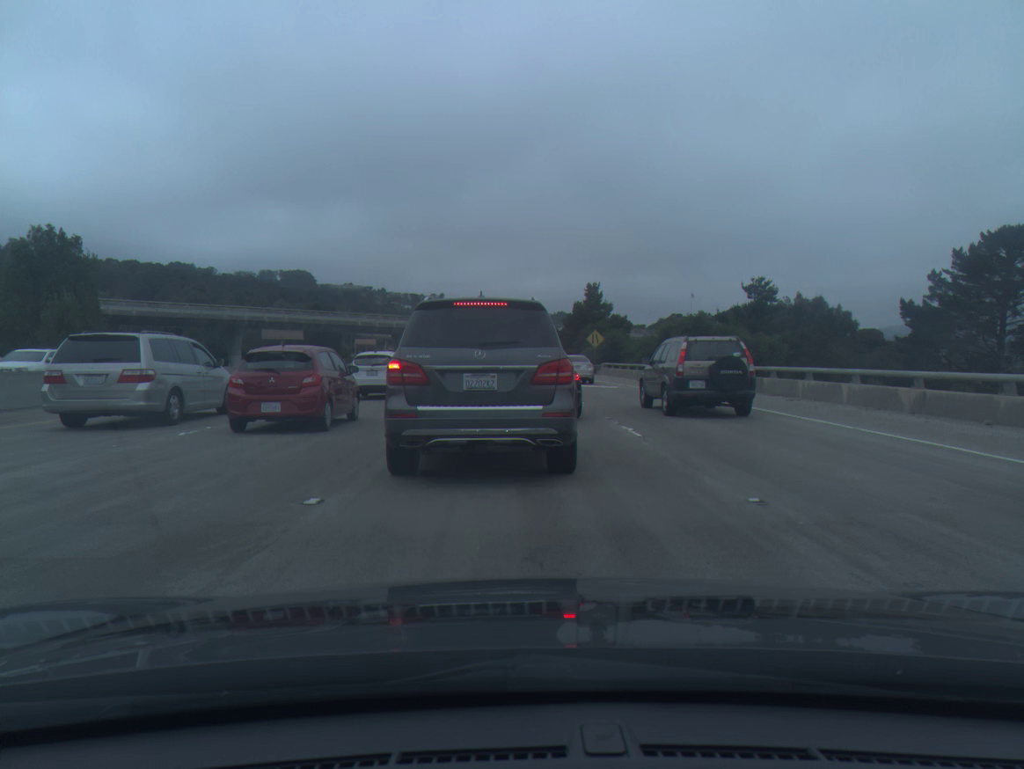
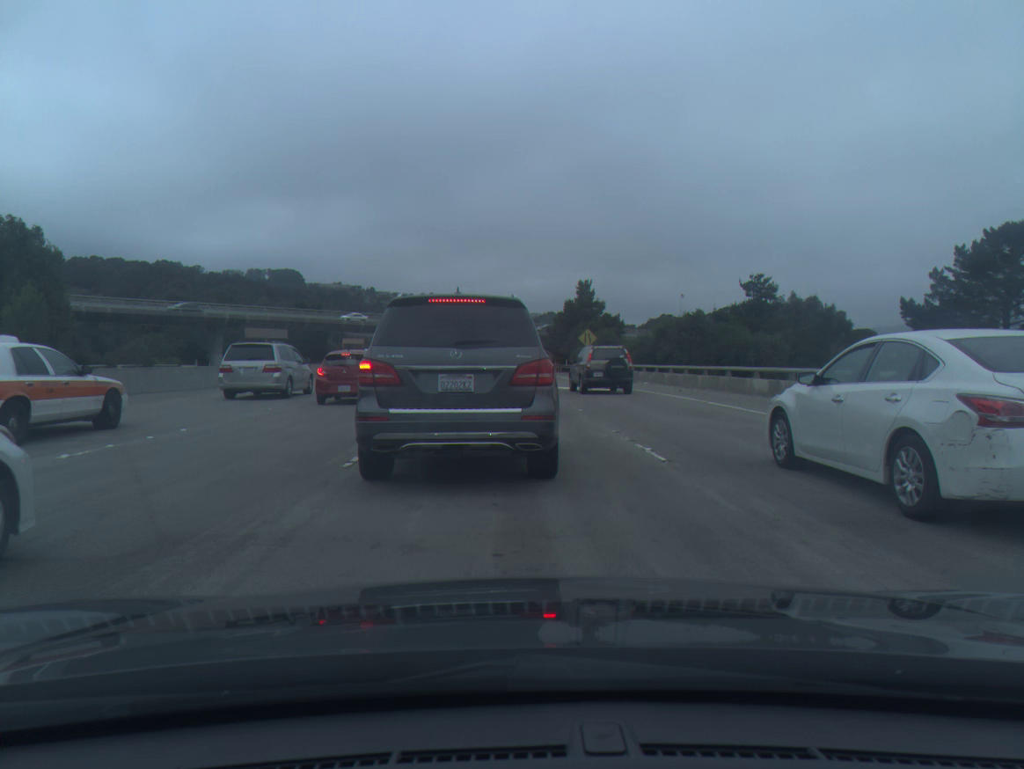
(+0.1, +2.9) m; +1°
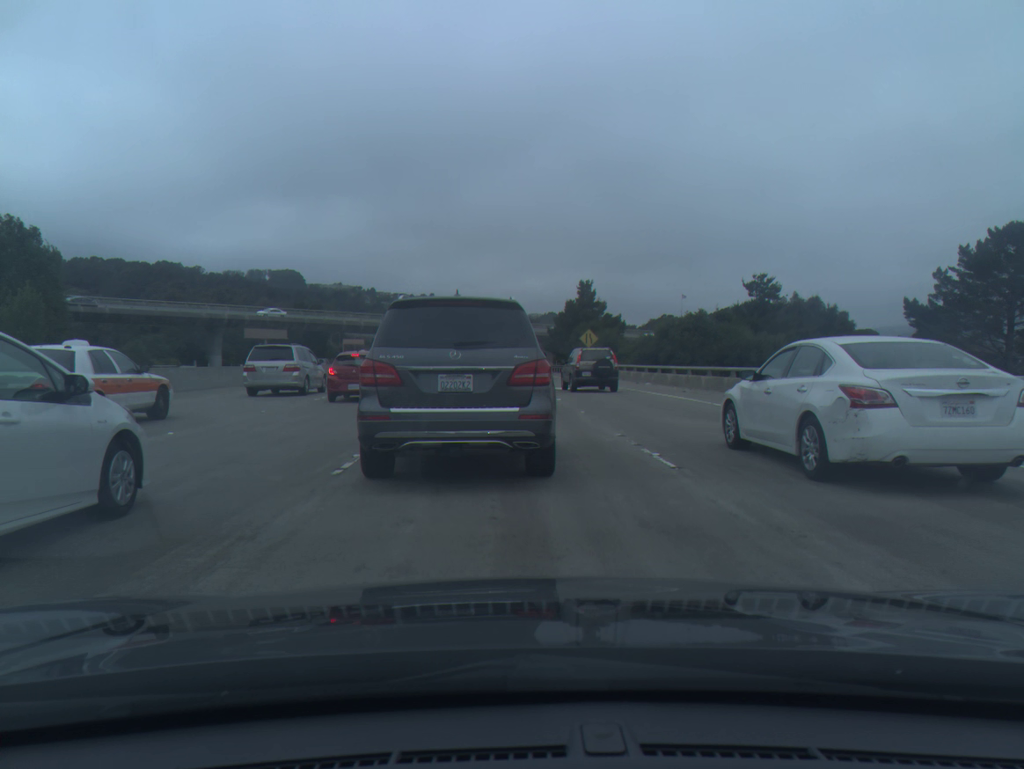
(0.0, +0.5) m; 0°
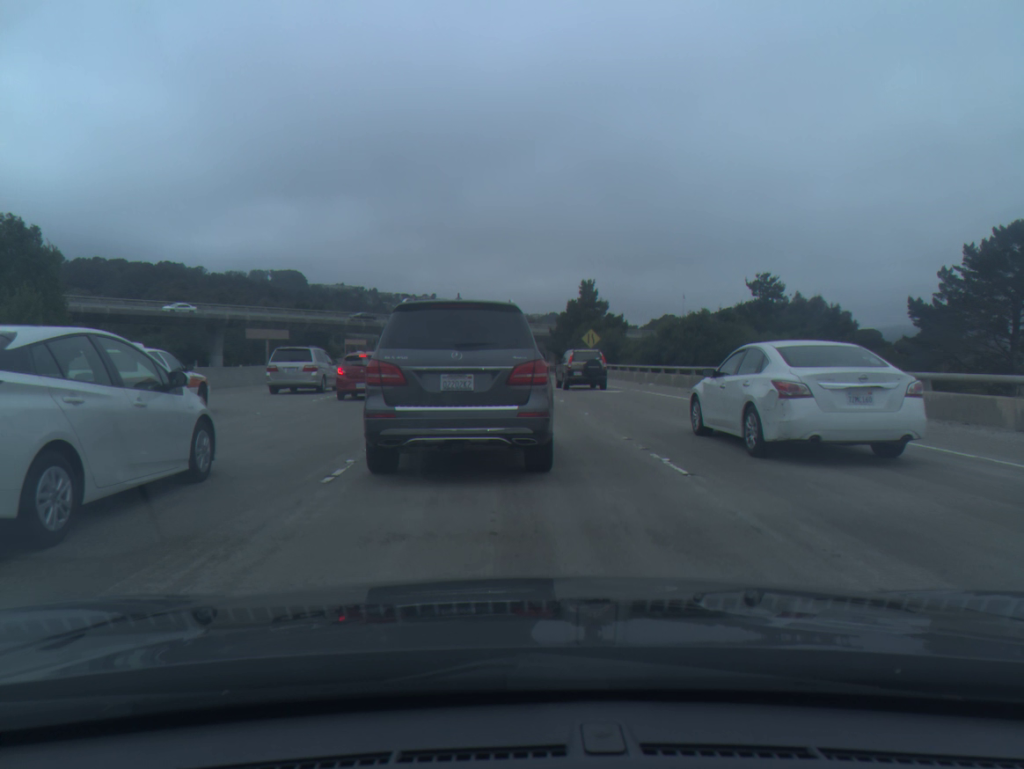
(0.0, +0.5) m; 0°
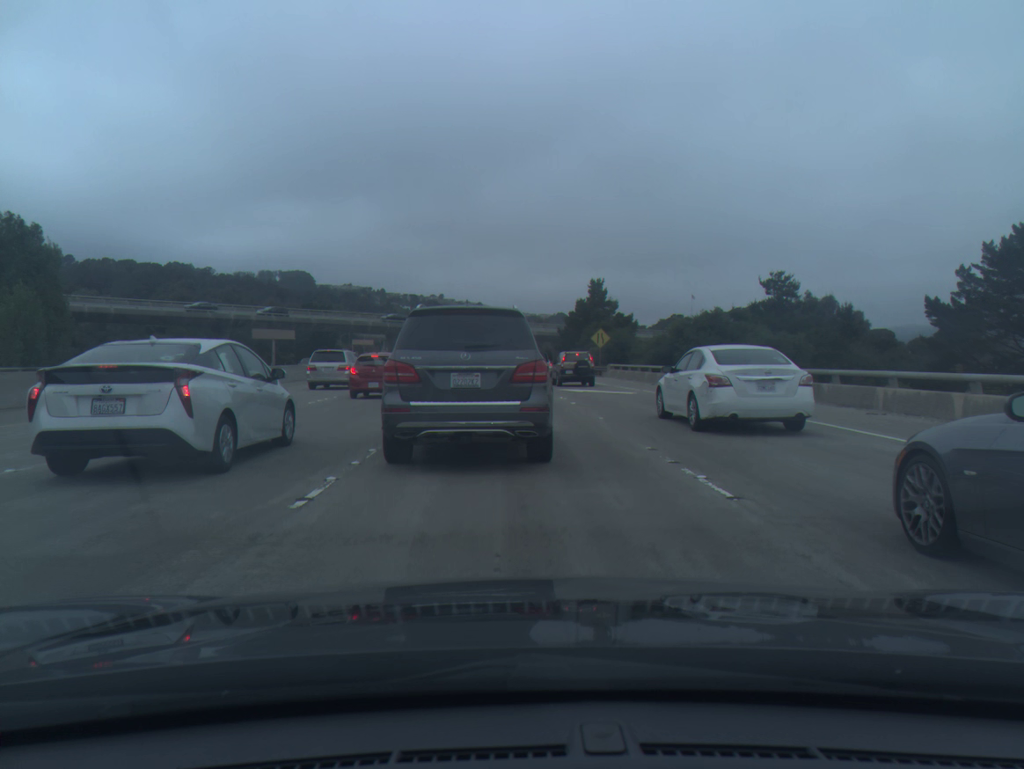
(0.0, +1.4) m; -1°
